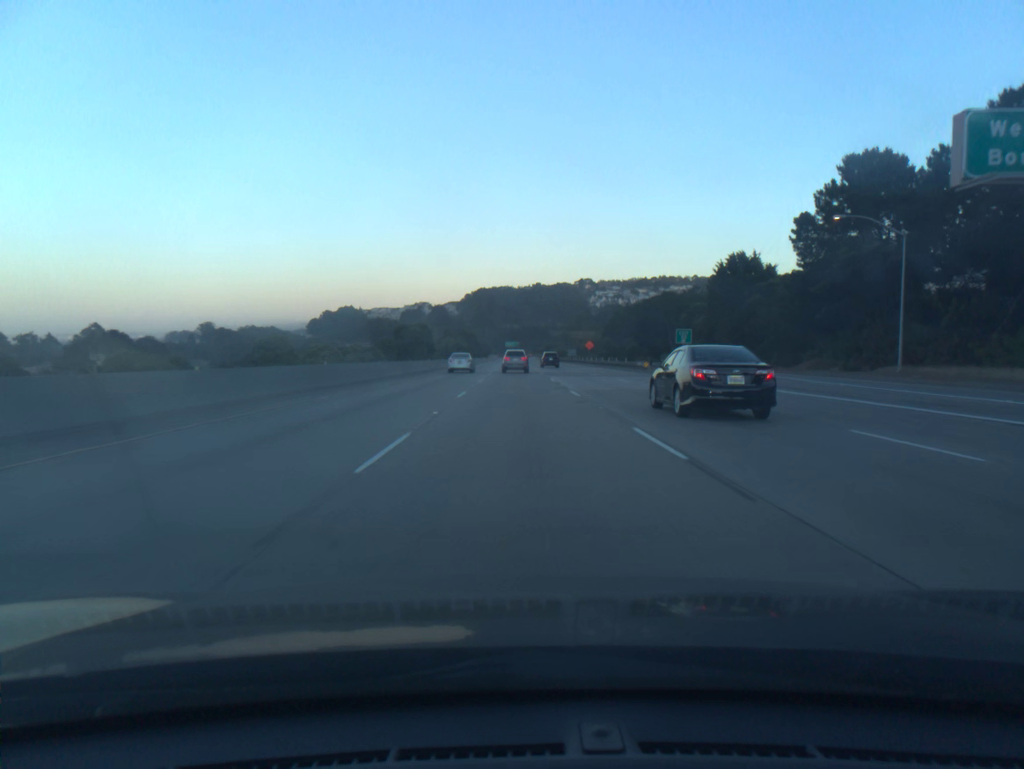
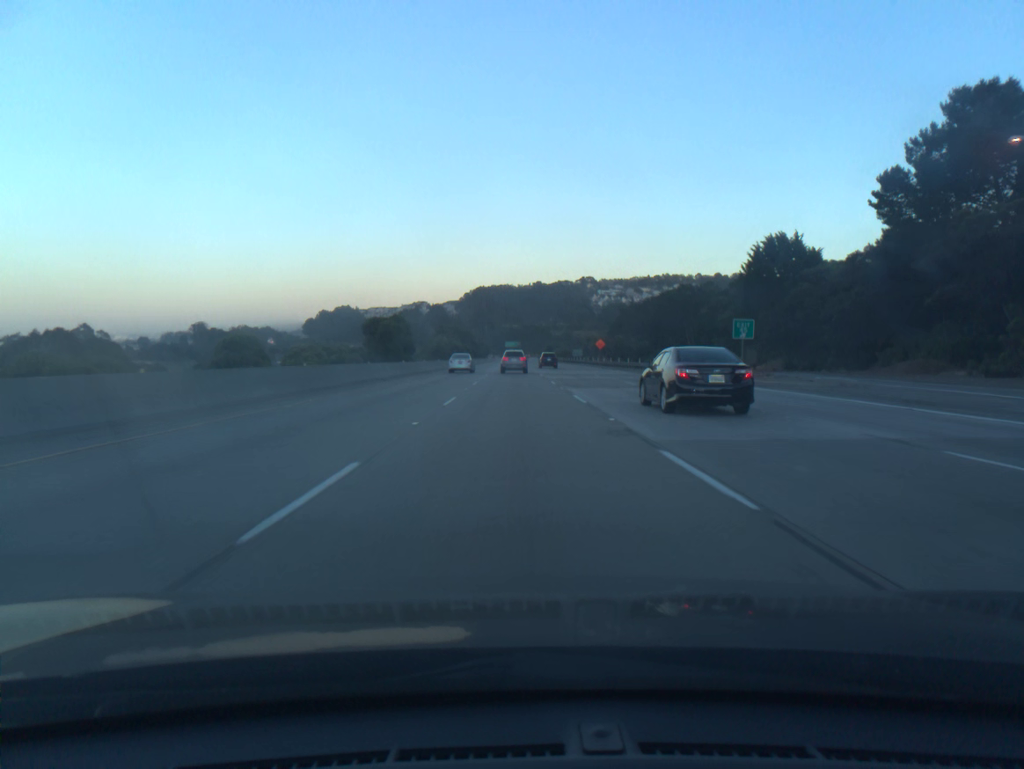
(0.0, +17.7) m; 0°
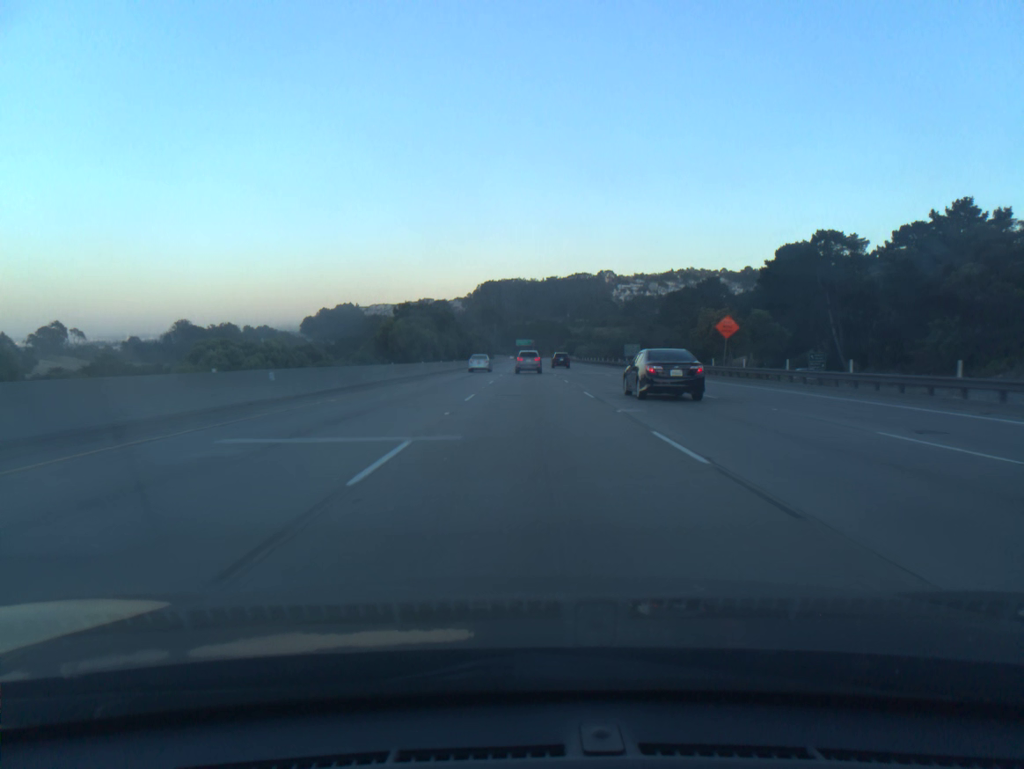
(-0.7, +70.4) m; -1°
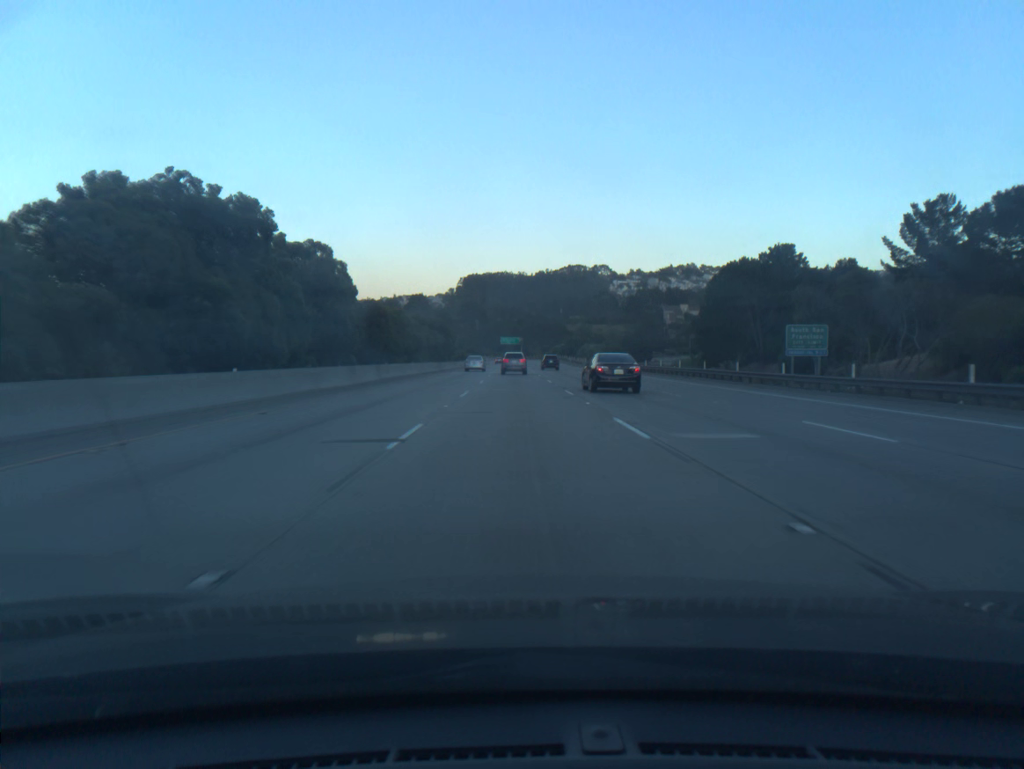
(+0.7, +70.2) m; +1°
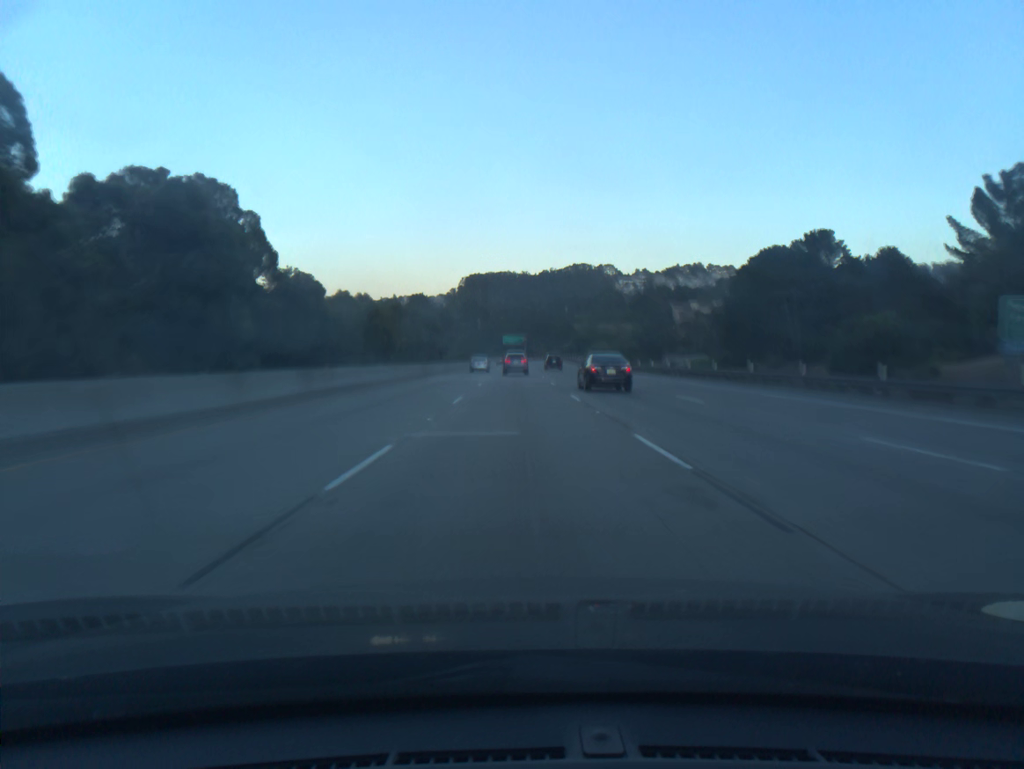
(0.0, +17.6) m; 0°
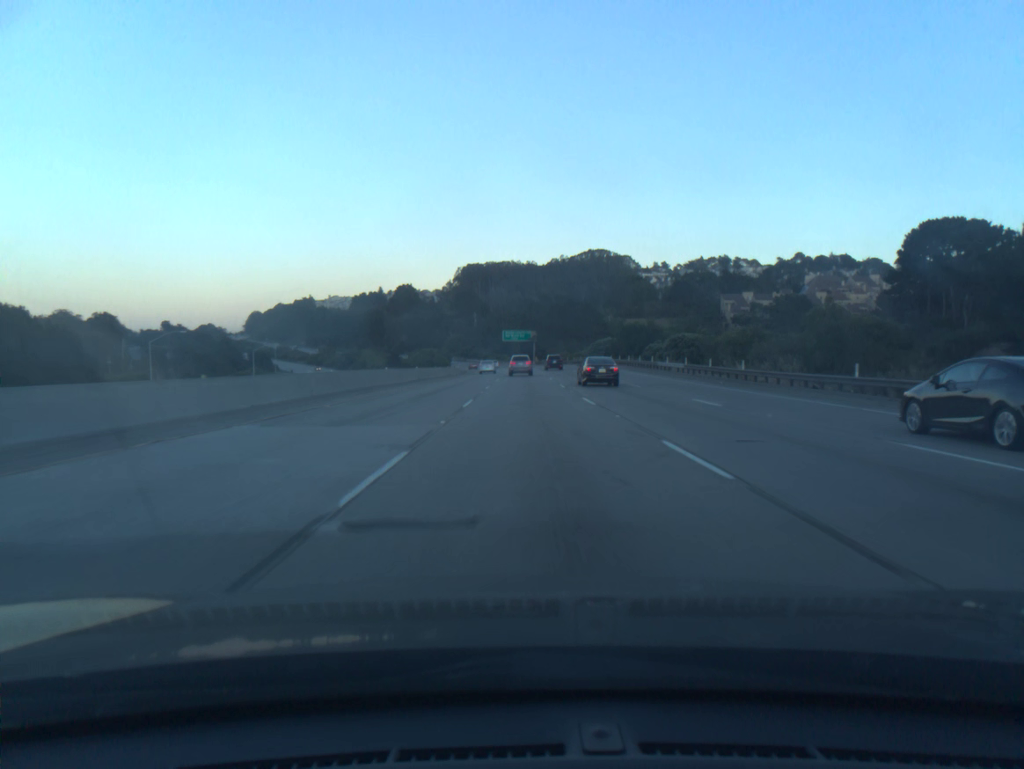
(-0.6, +88.5) m; 0°
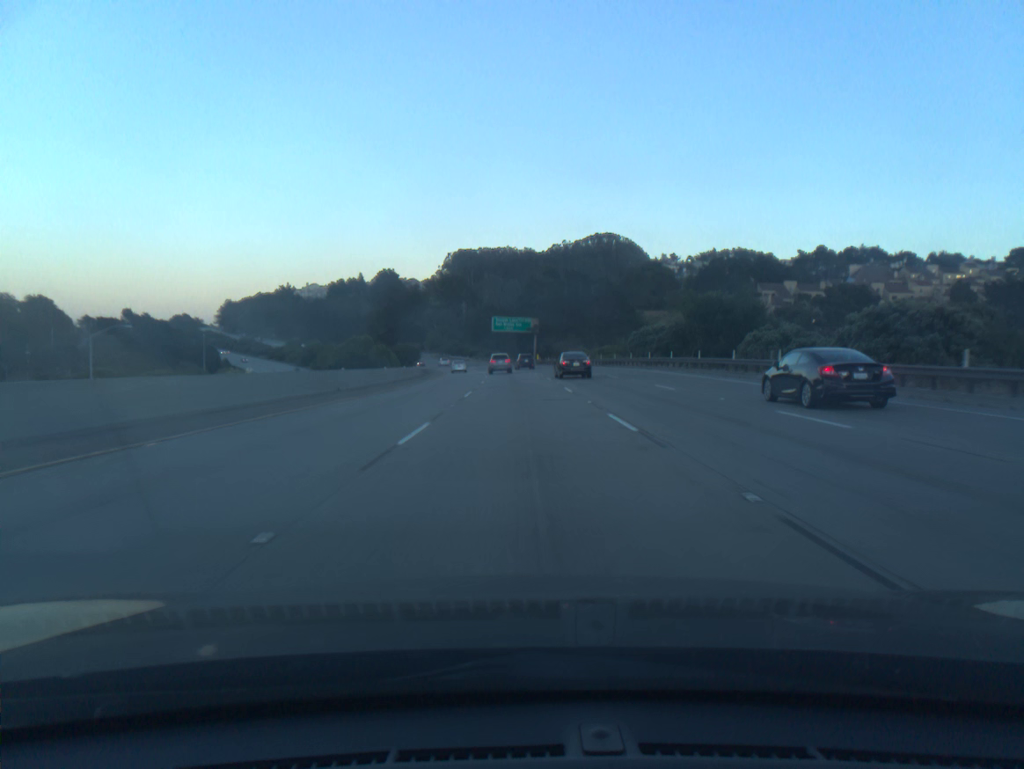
(+0.3, +53.5) m; 0°
